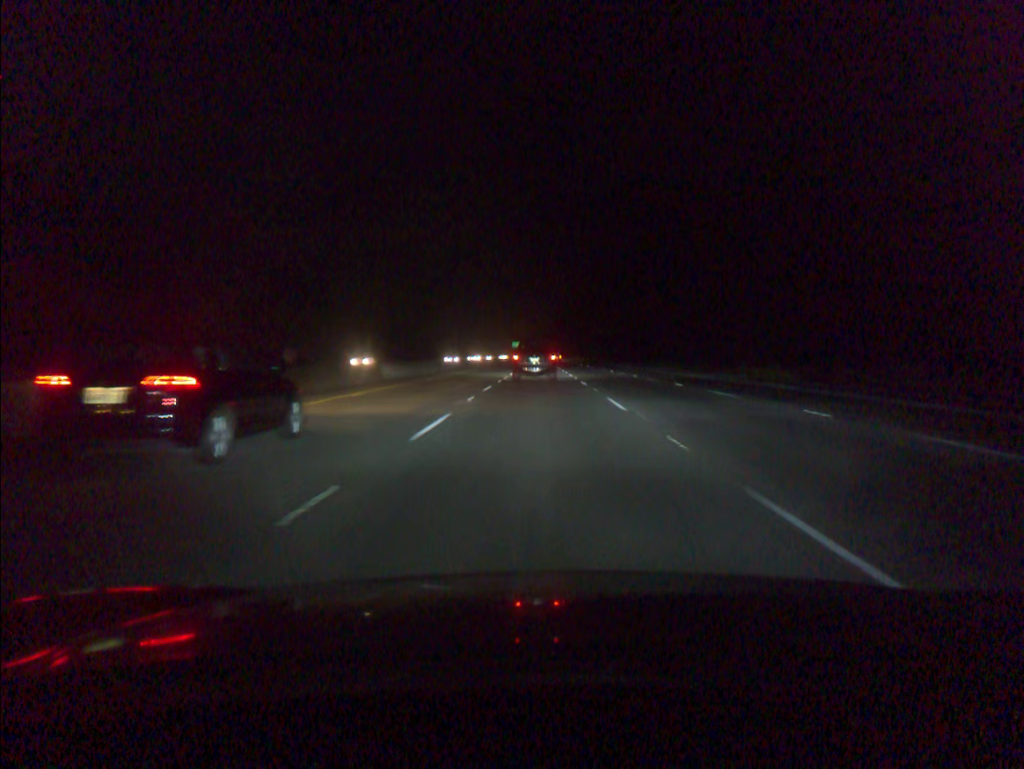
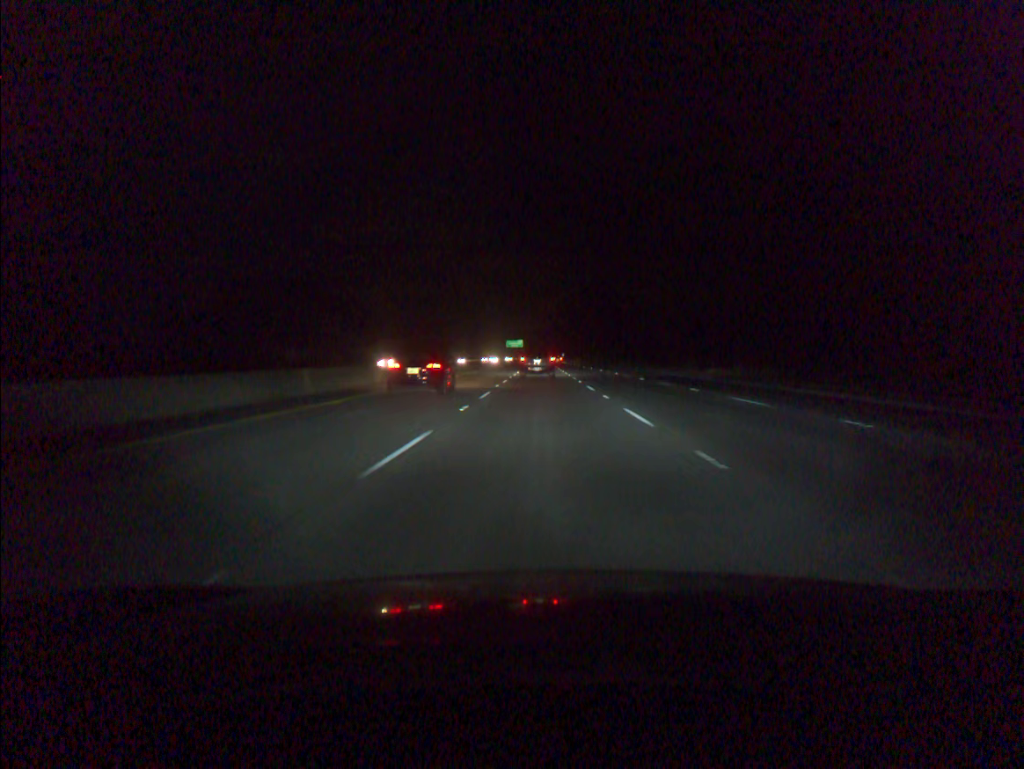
(0.0, +90.4) m; 0°
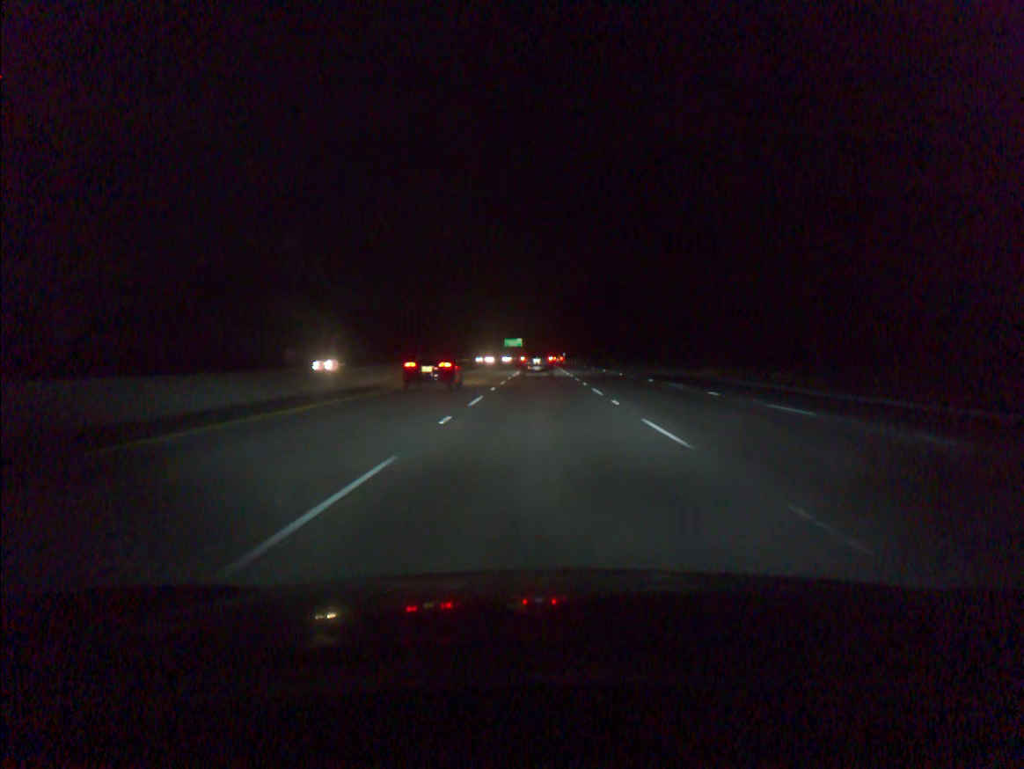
(0.0, +17.8) m; 0°
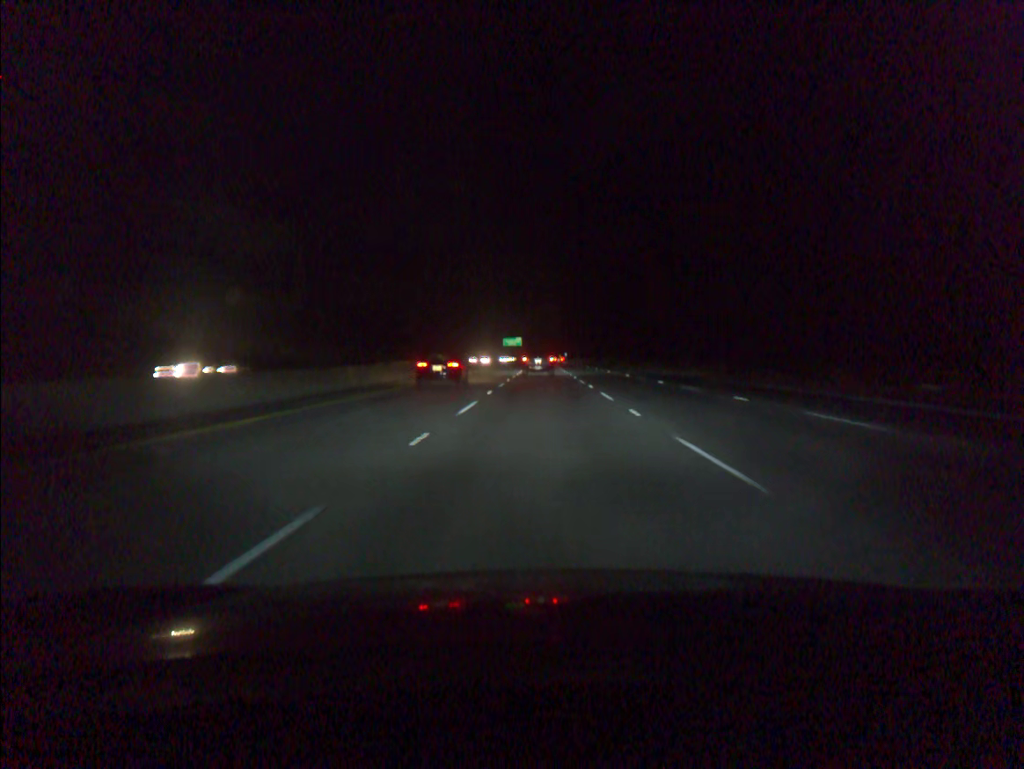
(0.0, +17.9) m; 0°
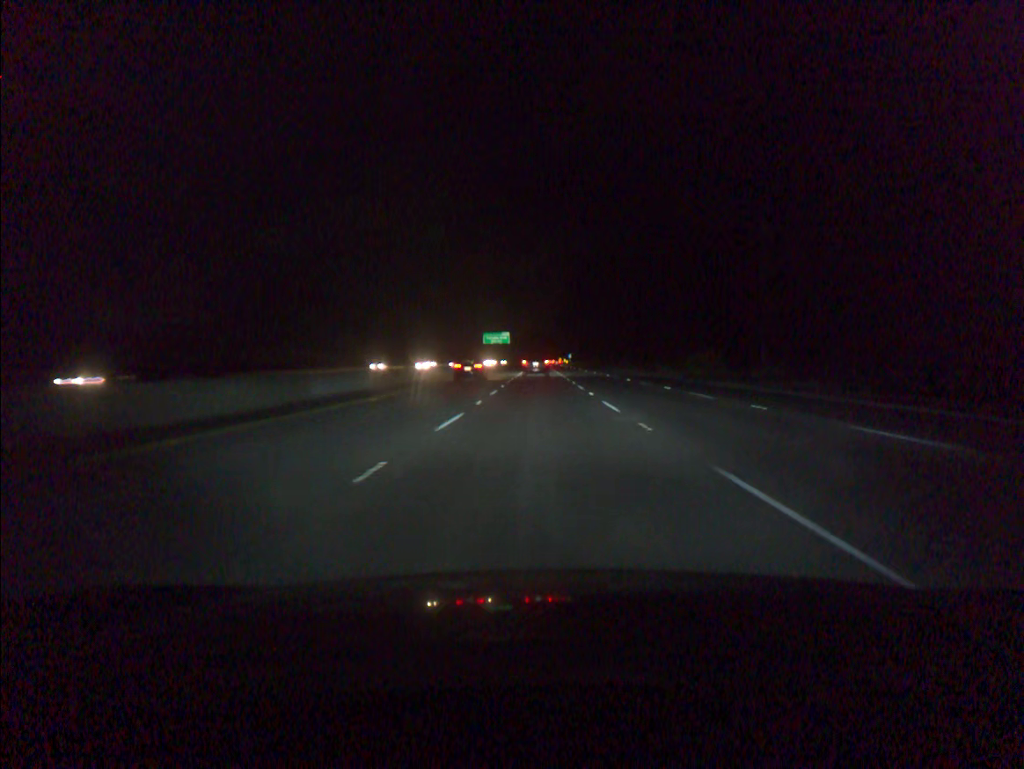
(+0.3, +90.4) m; 0°
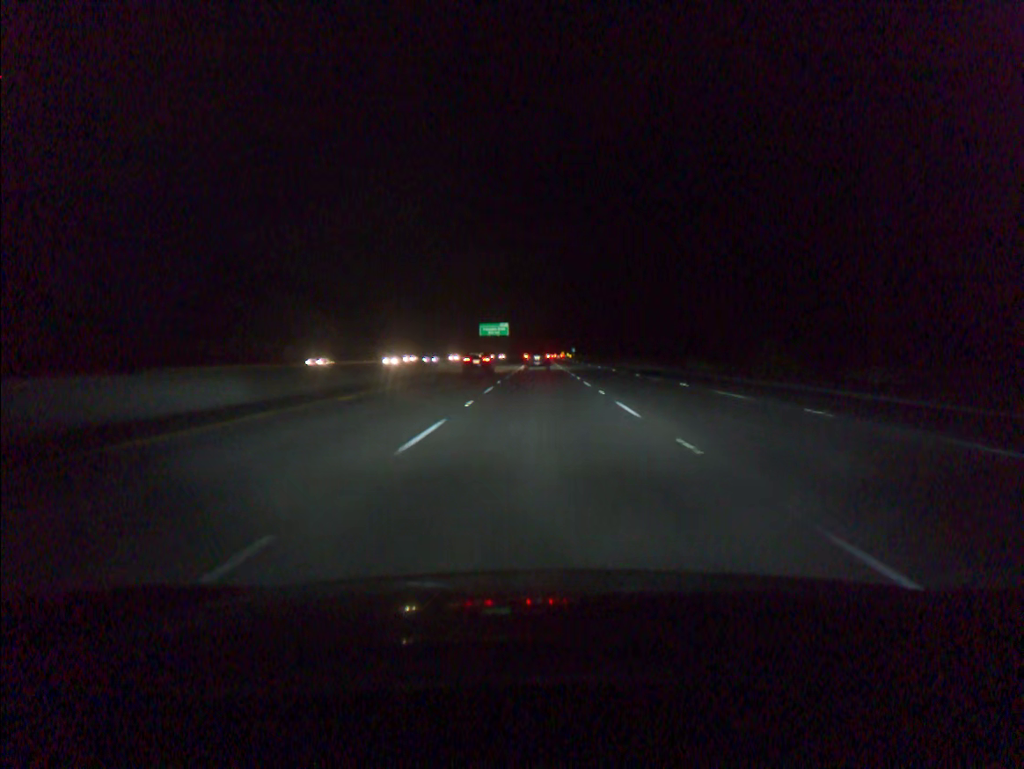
(0.0, +18.3) m; 0°
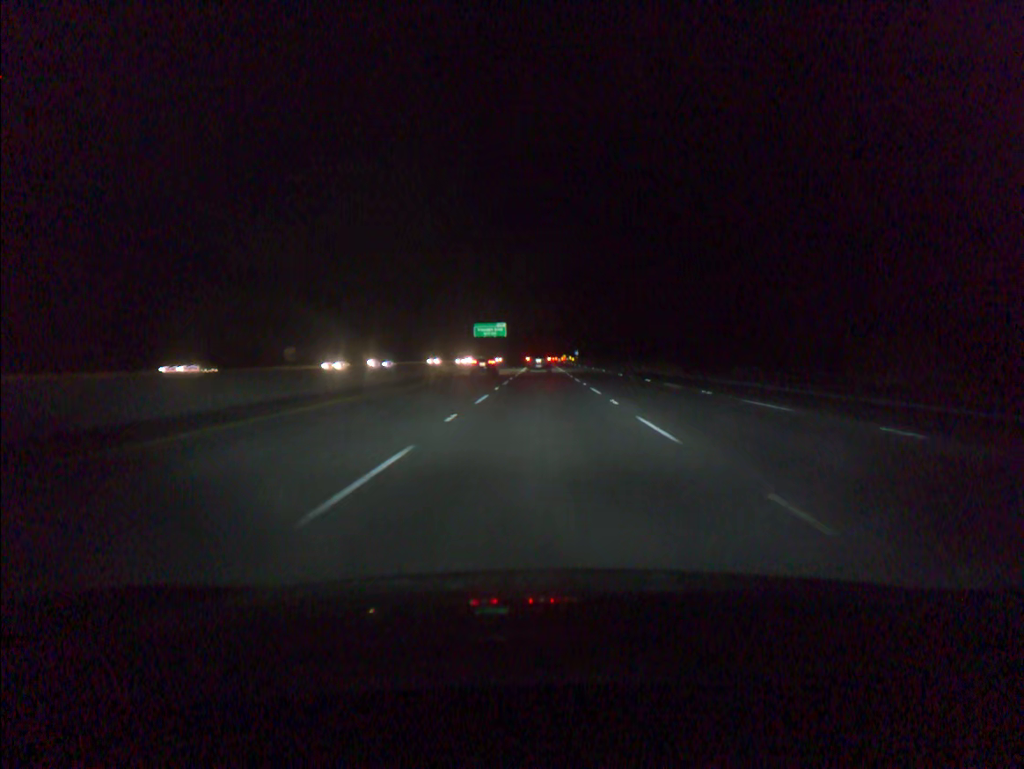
(0.0, +18.4) m; 0°
